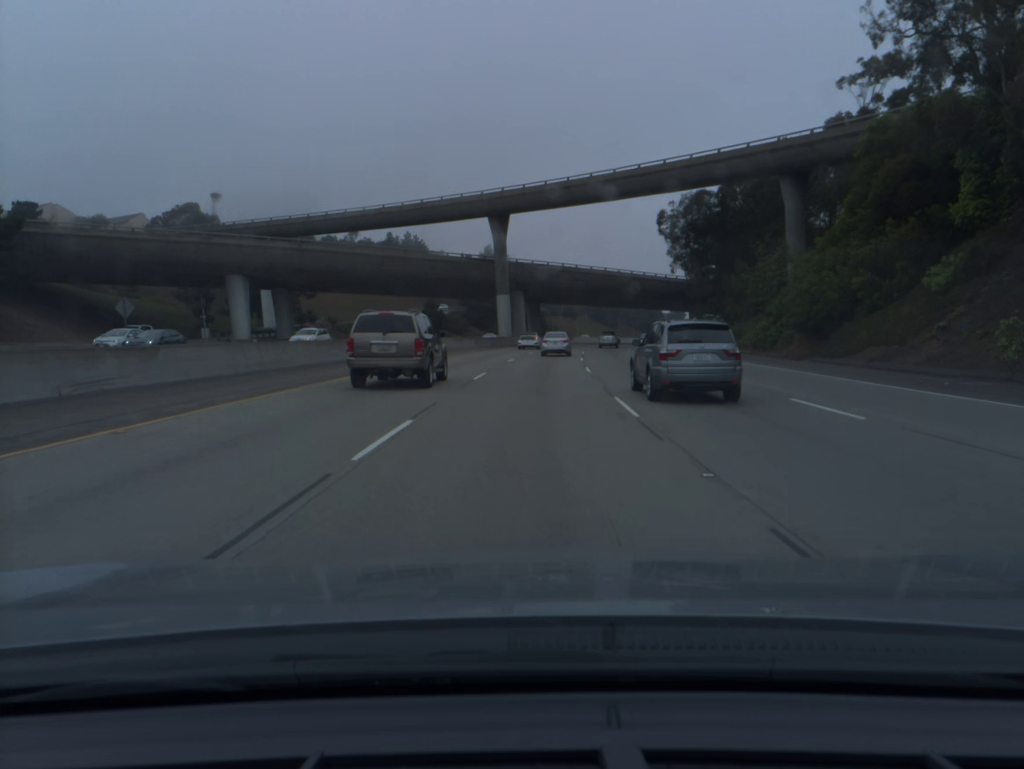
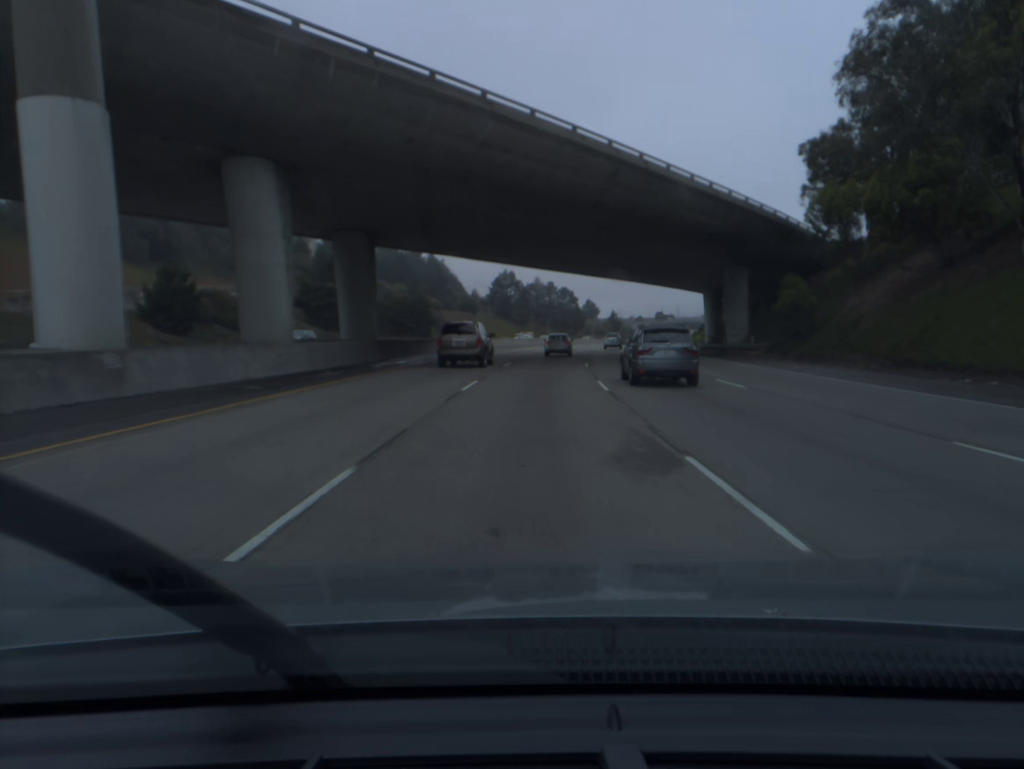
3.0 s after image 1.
(+4.8, +77.1) m; +7°
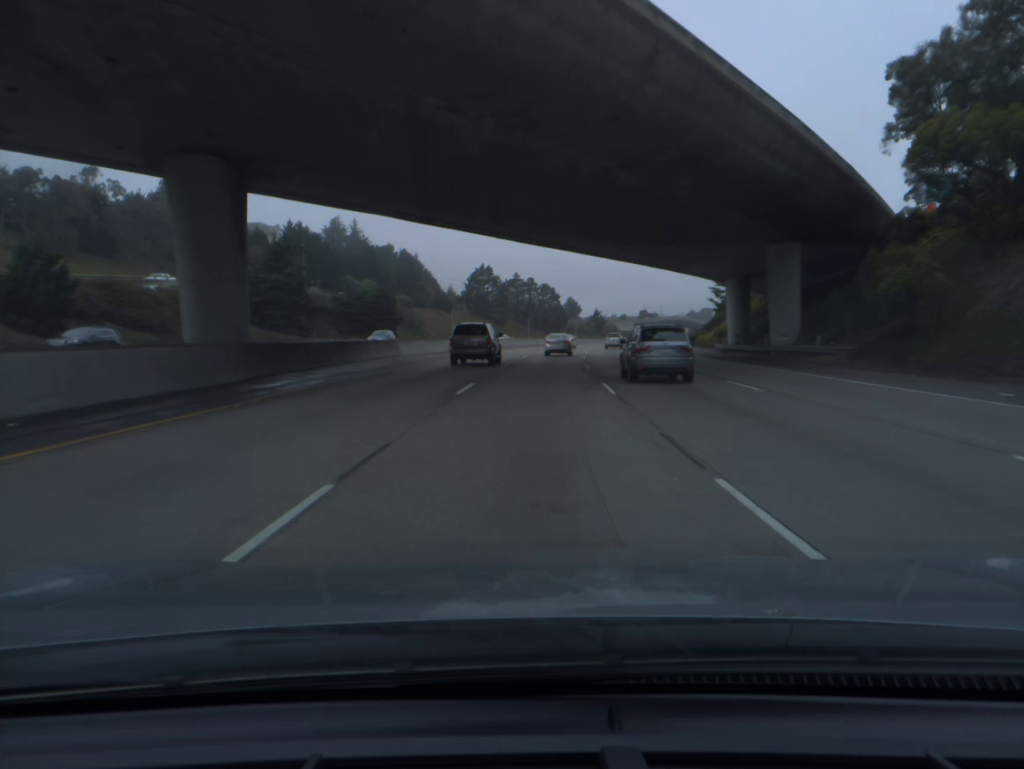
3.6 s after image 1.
(+0.2, +15.5) m; +2°
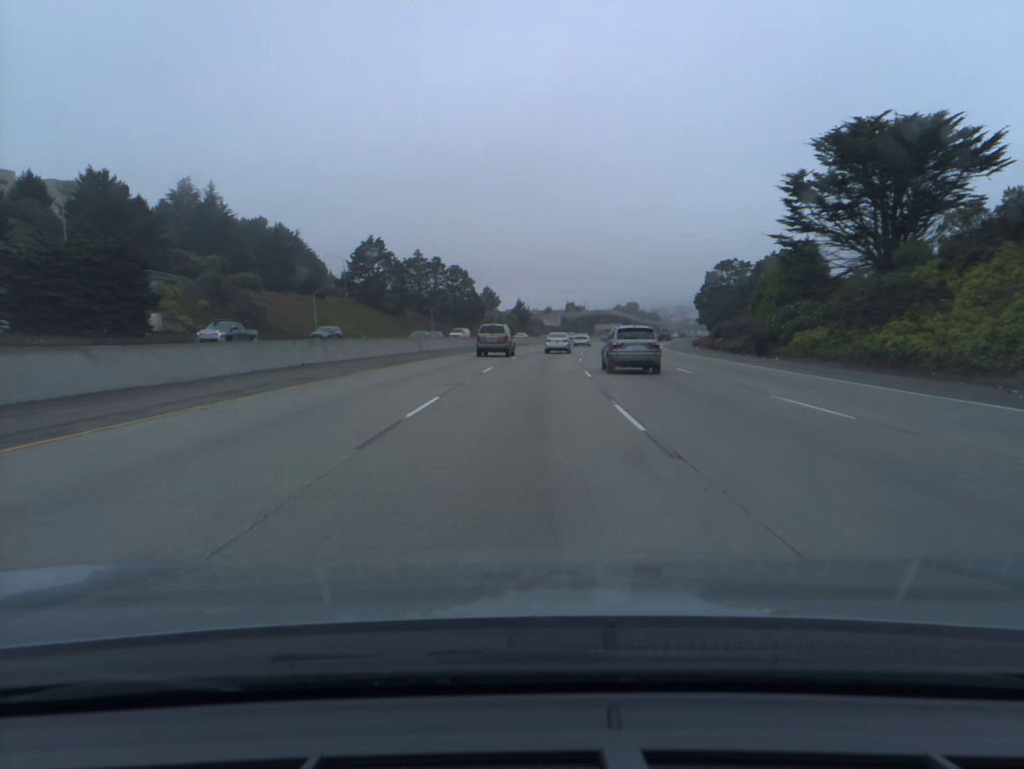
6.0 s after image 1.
(+3.3, +62.9) m; +6°
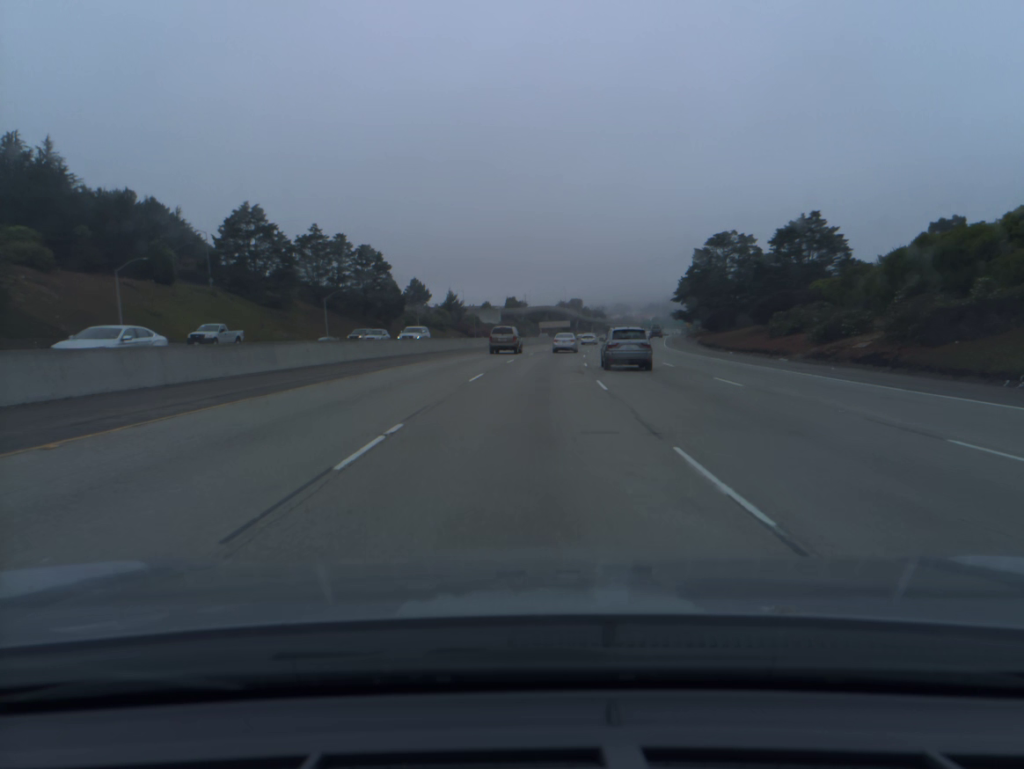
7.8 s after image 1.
(+1.8, +48.2) m; +4°
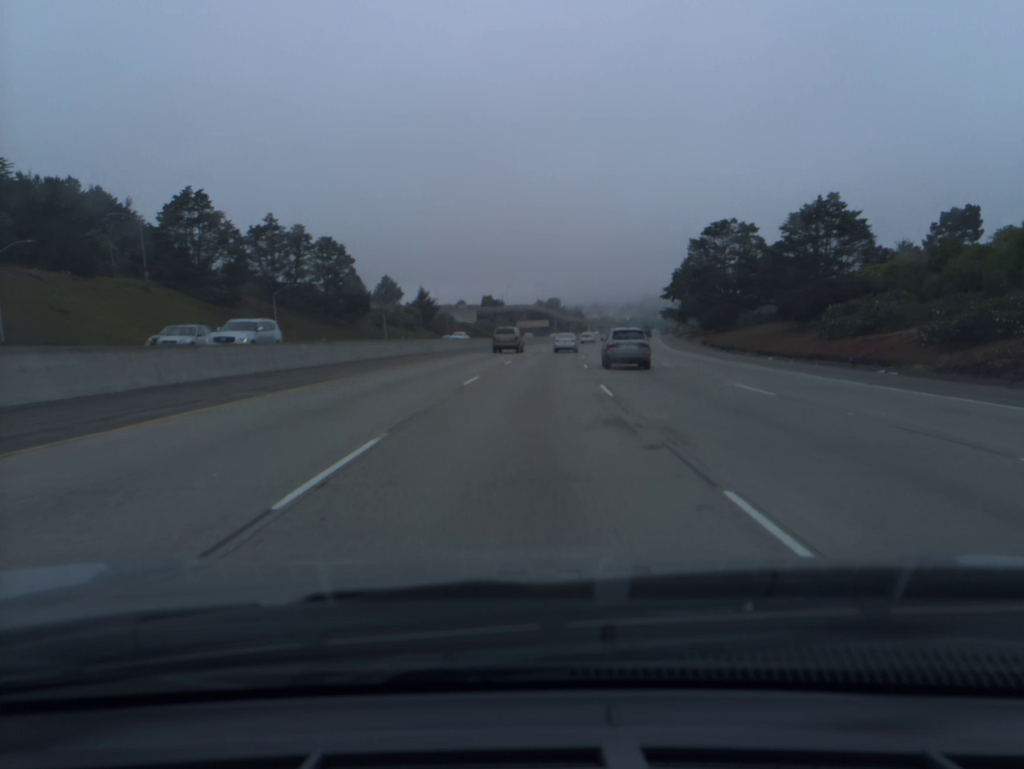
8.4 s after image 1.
(+0.2, +16.3) m; +2°
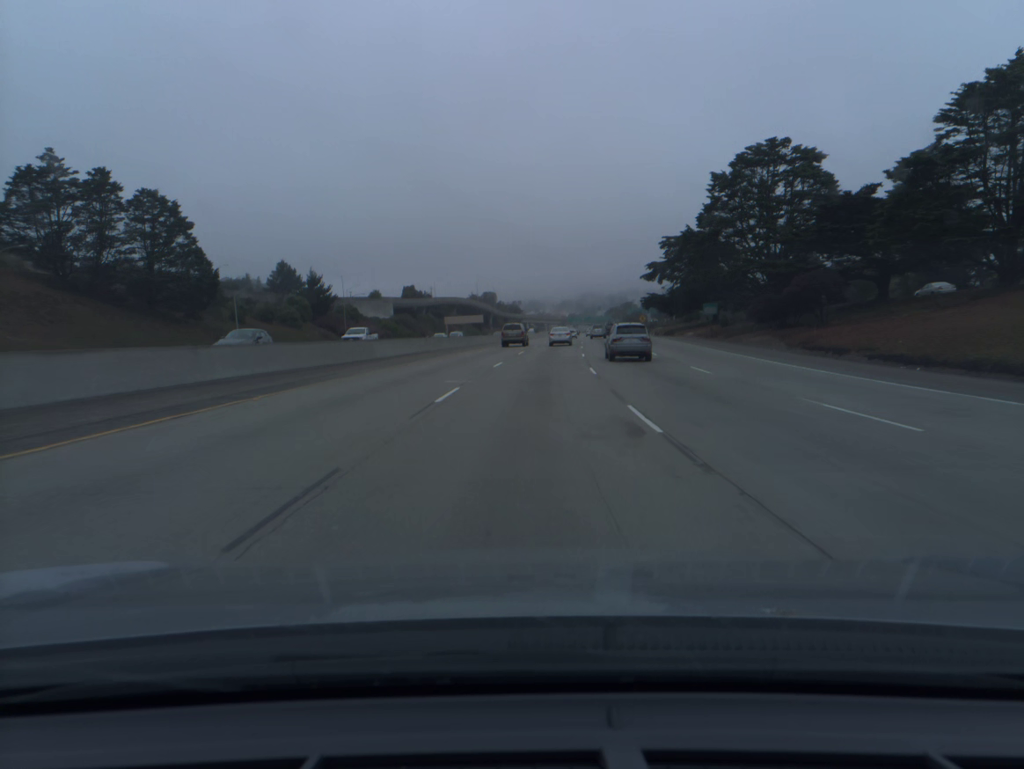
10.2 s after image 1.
(+2.1, +49.5) m; +5°
